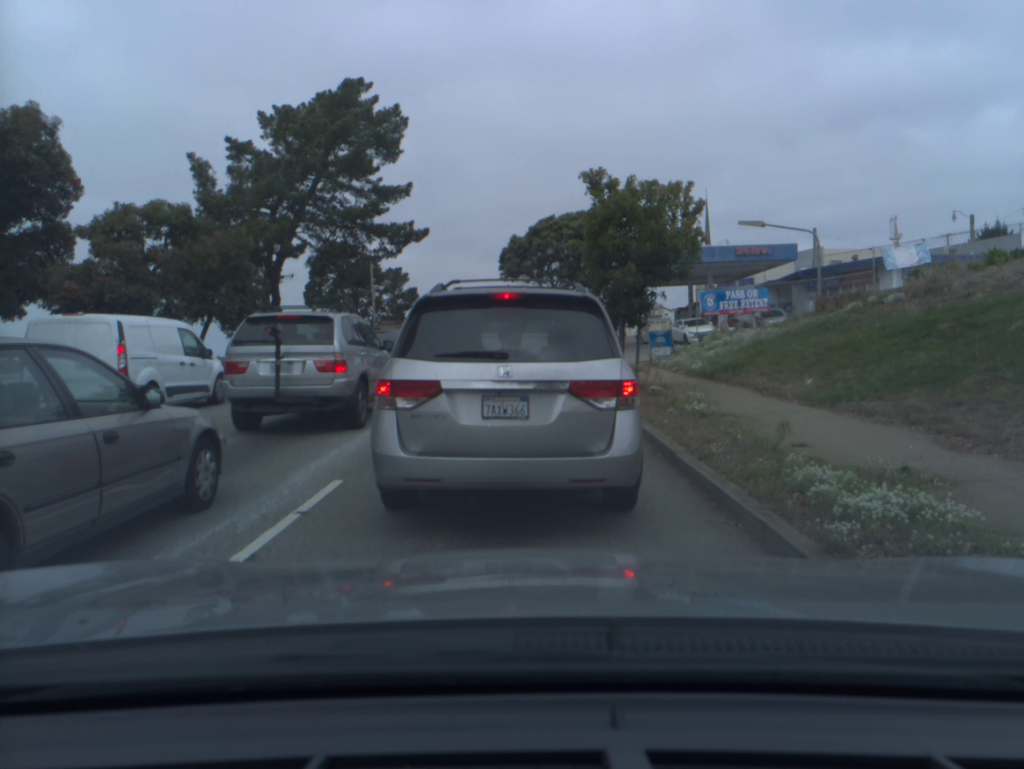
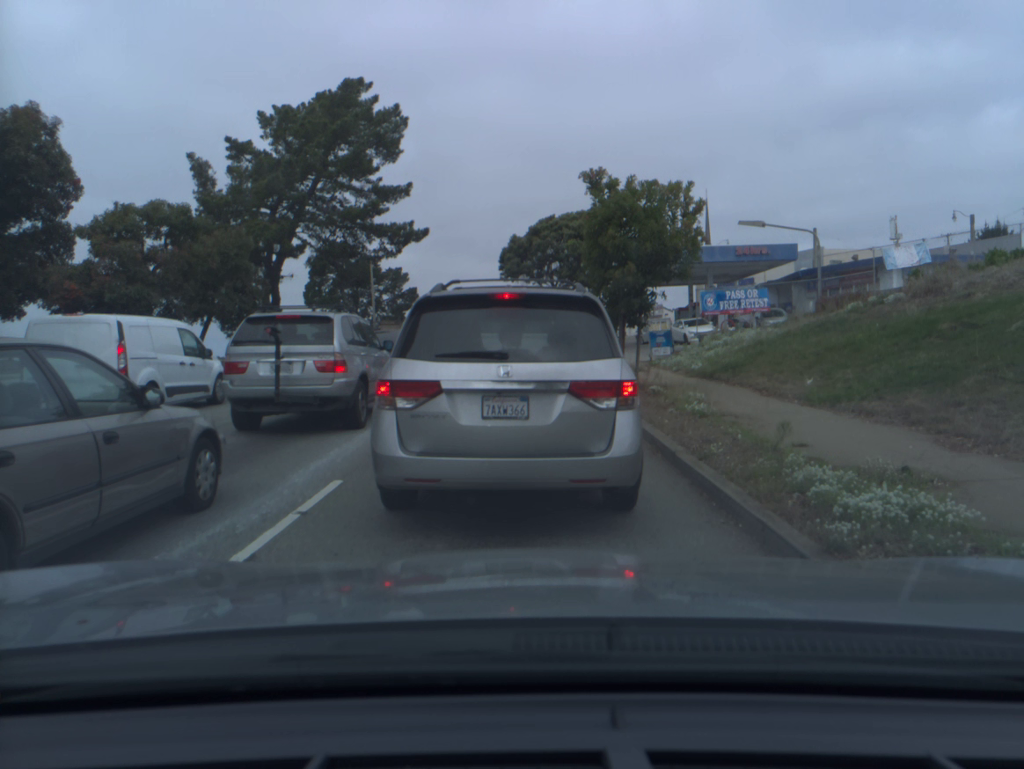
(0.0, 0.0) m; 0°
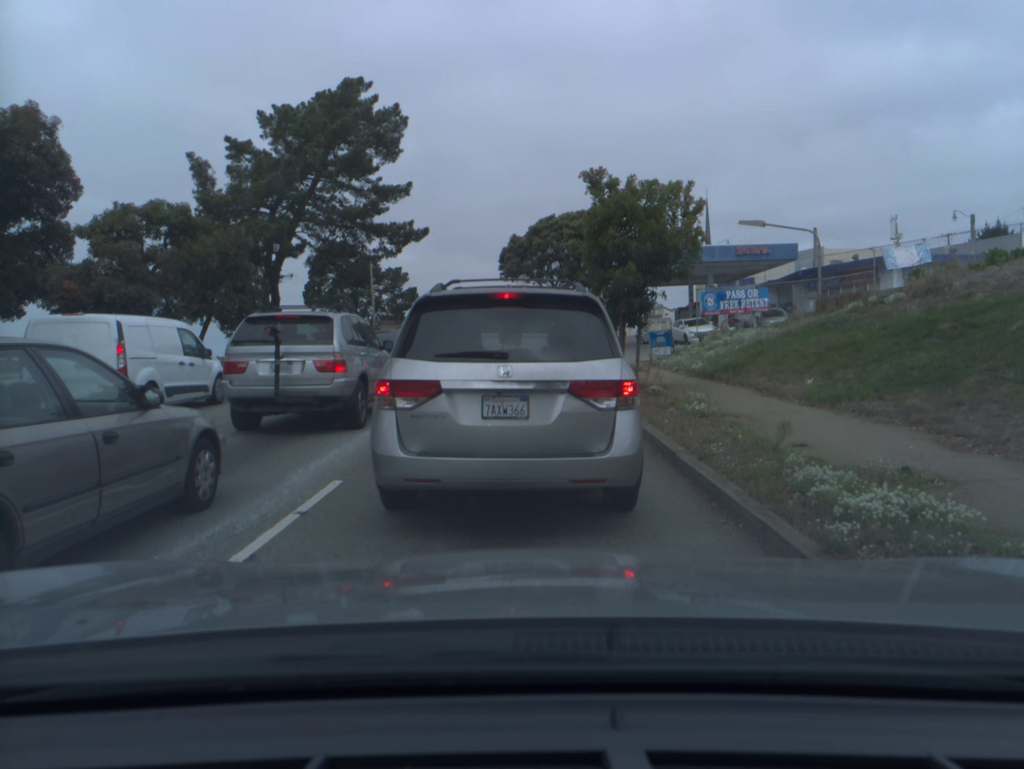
(0.0, 0.0) m; 0°
